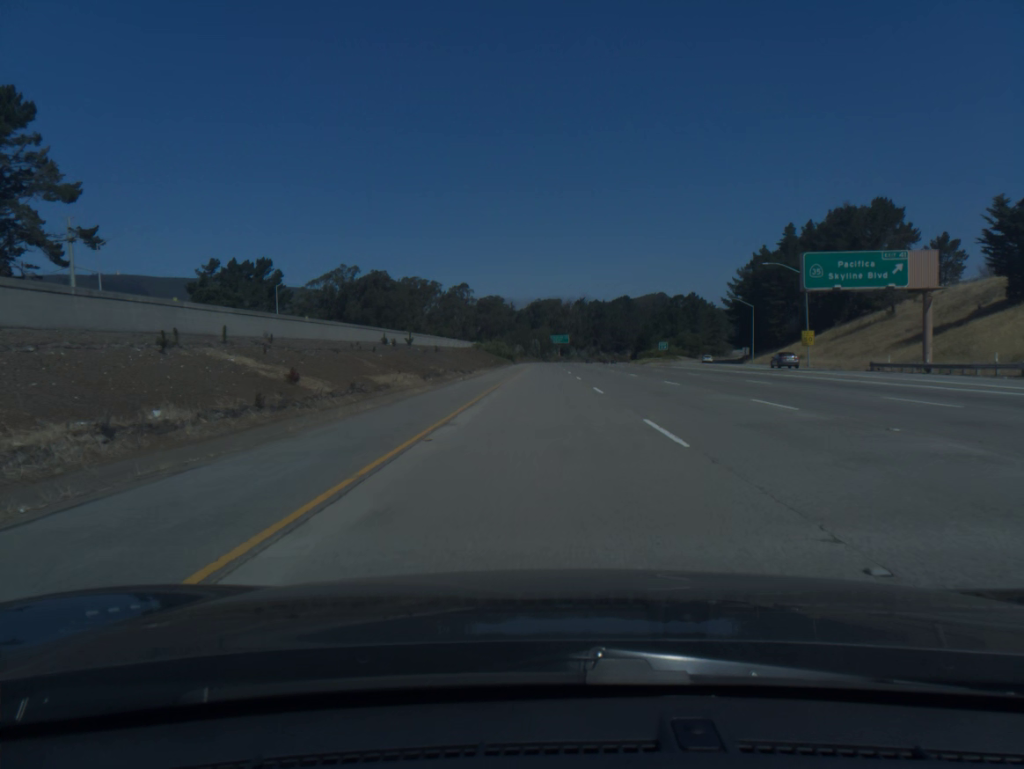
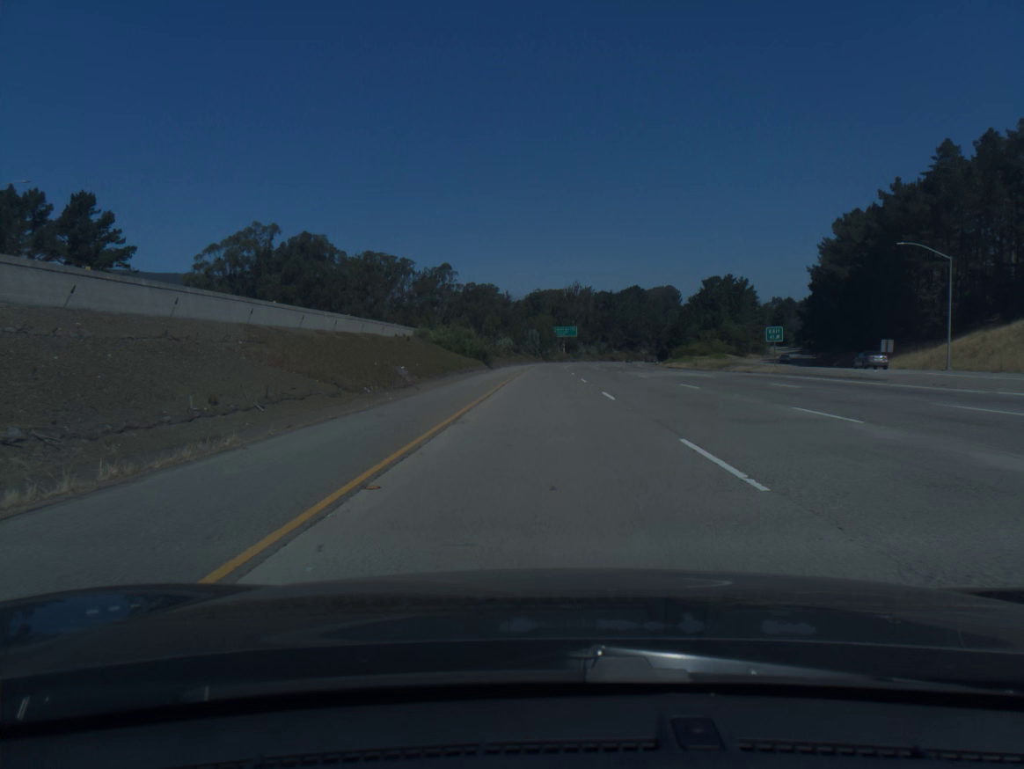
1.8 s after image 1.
(0.0, +61.7) m; 0°
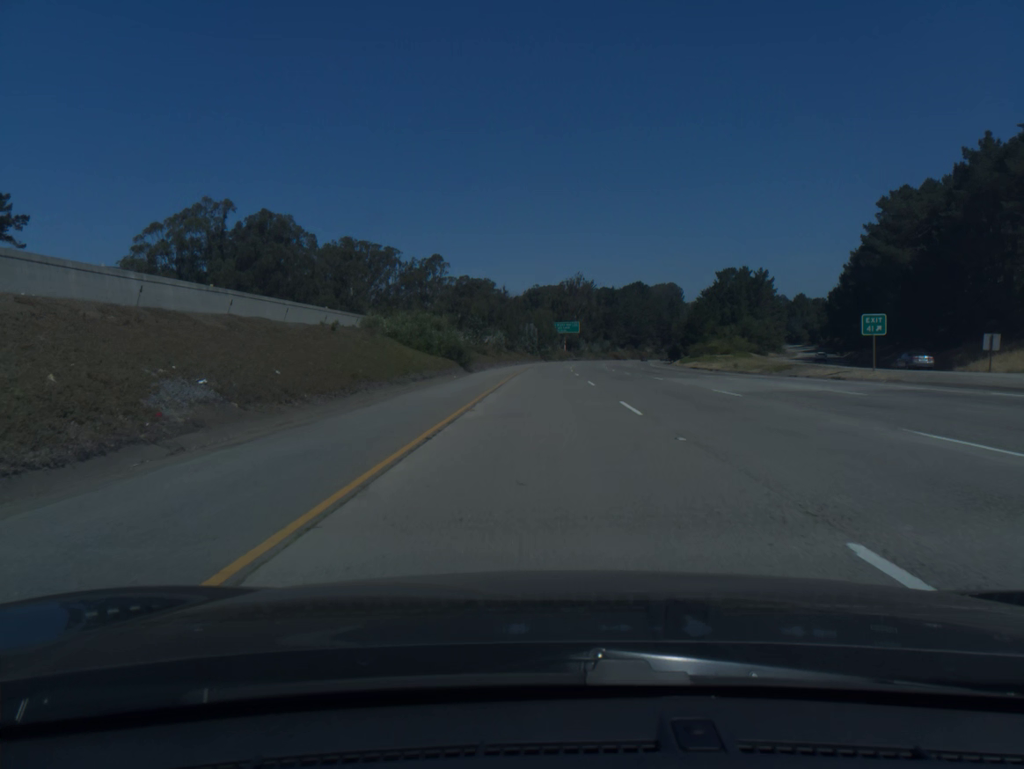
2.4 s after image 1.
(0.0, +20.5) m; 0°
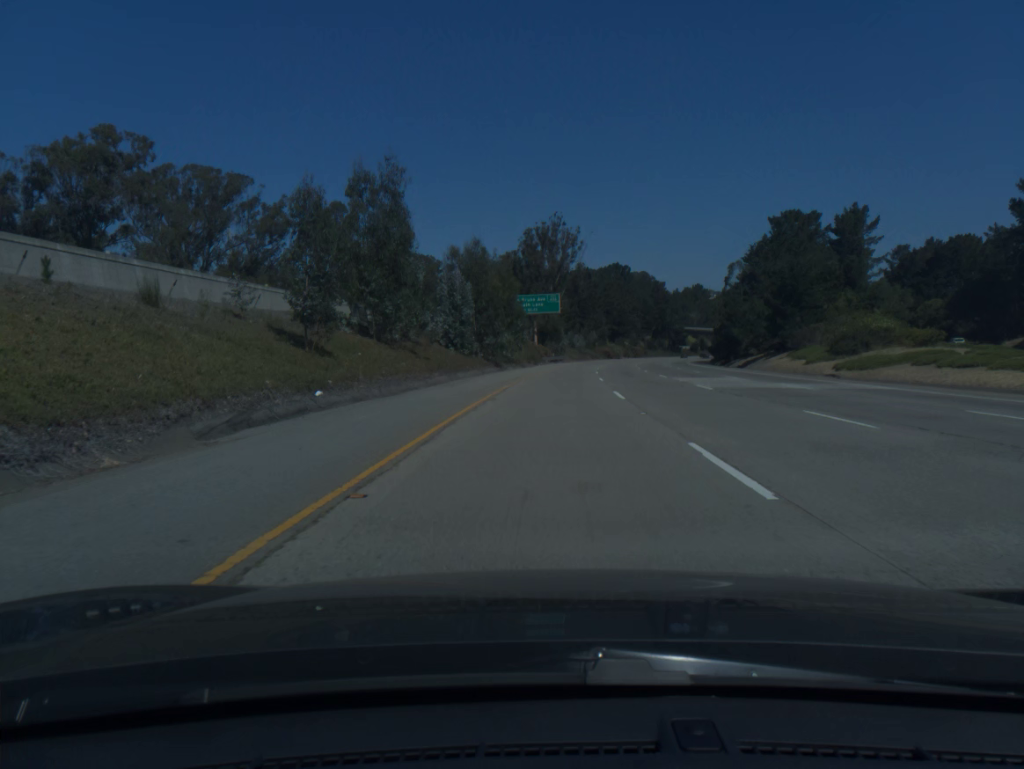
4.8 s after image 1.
(+1.2, +82.2) m; +3°
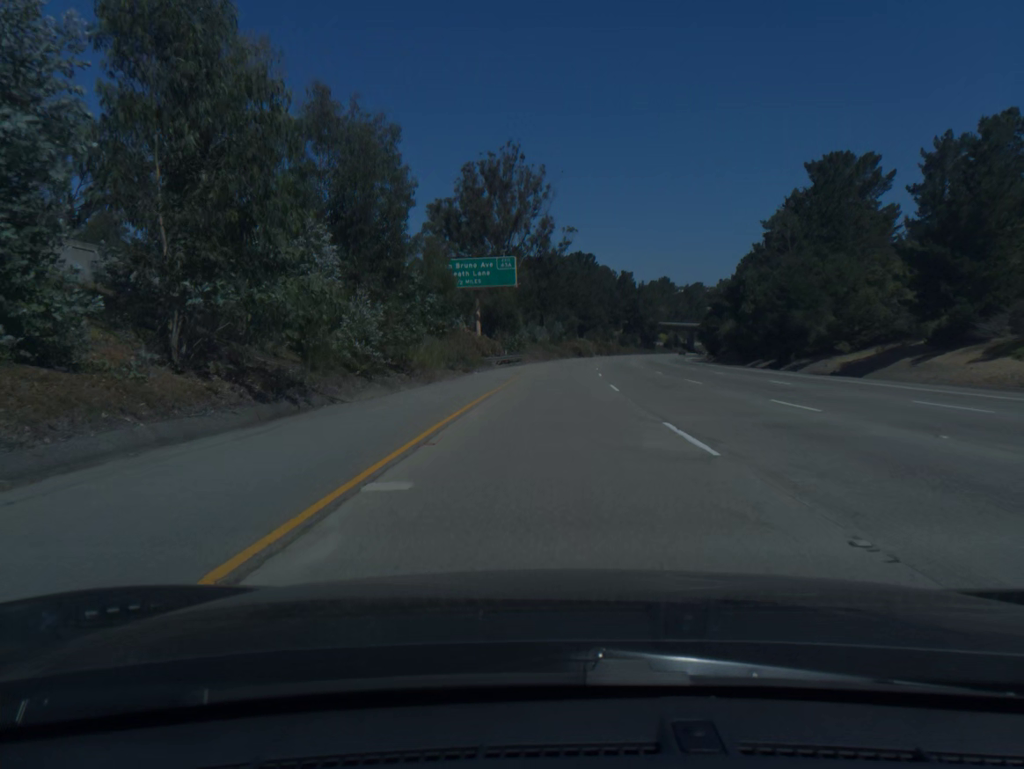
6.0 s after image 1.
(+1.0, +41.1) m; +3°
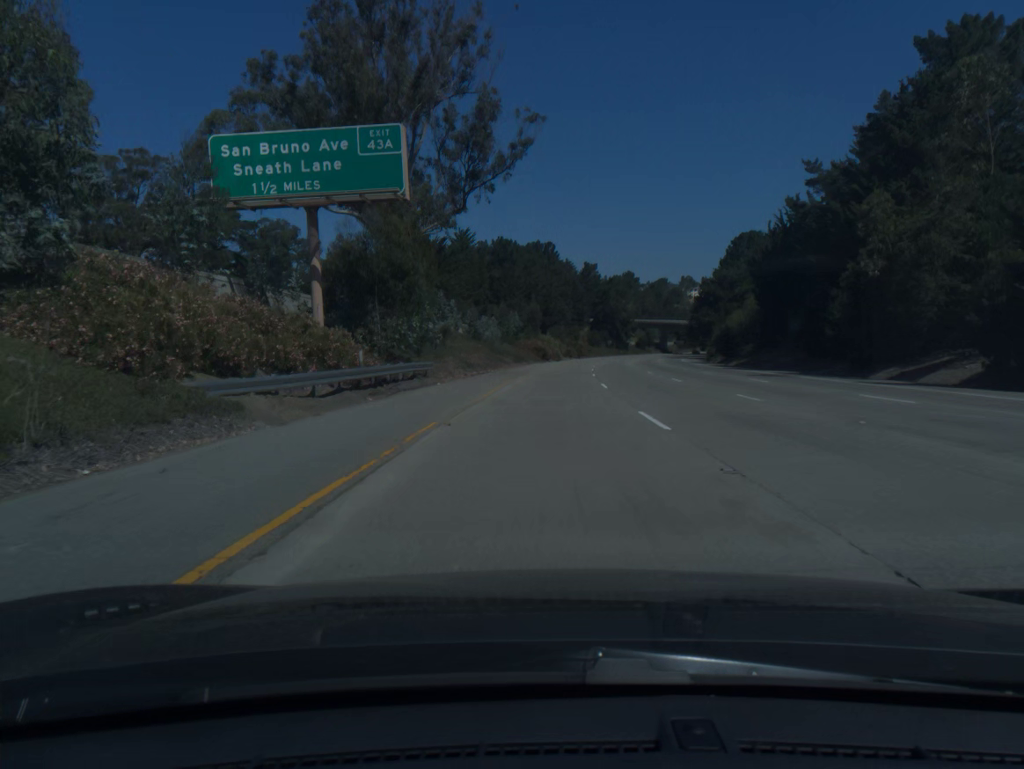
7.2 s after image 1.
(+1.2, +41.1) m; +3°
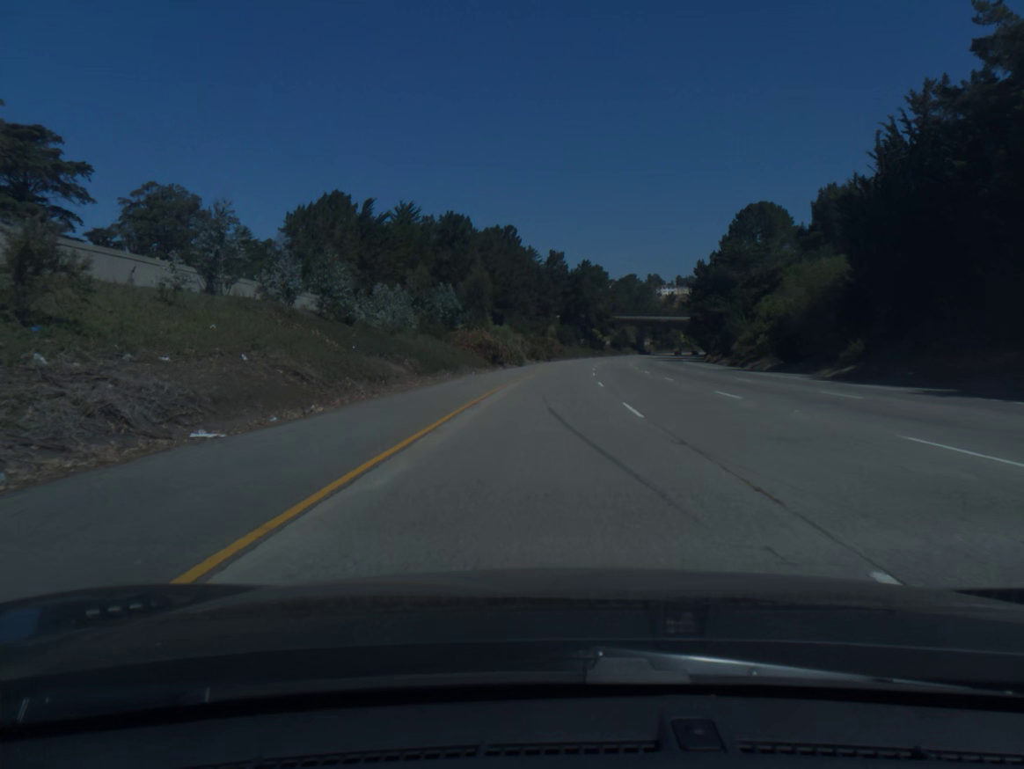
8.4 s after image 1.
(+1.0, +41.2) m; +3°
